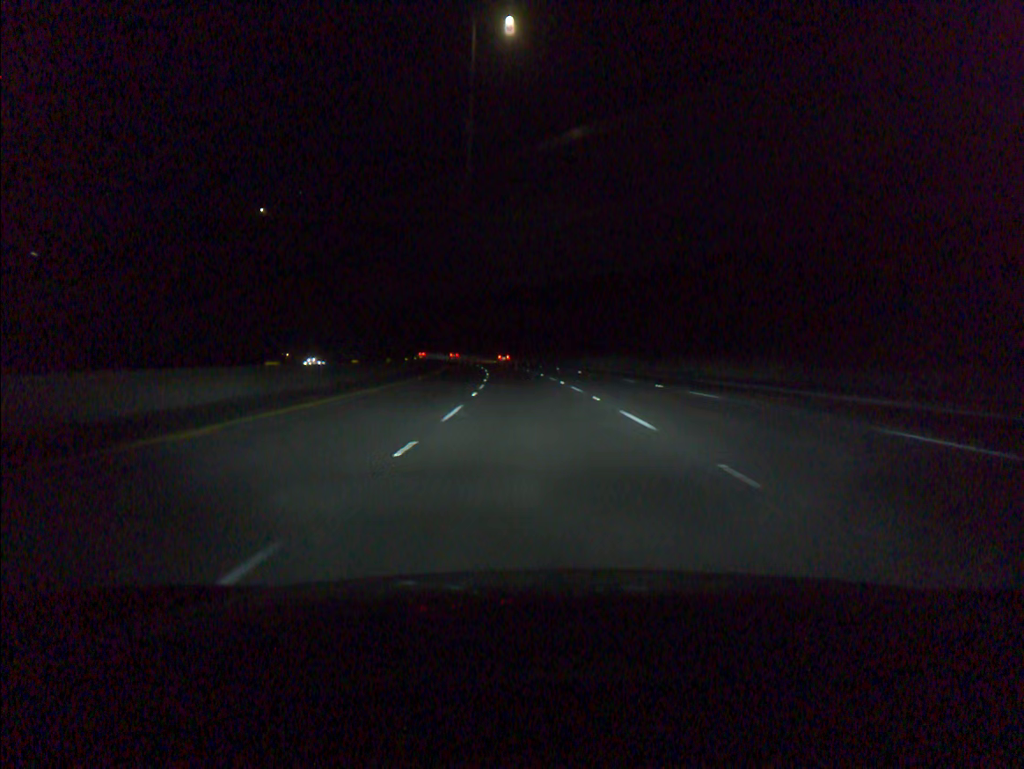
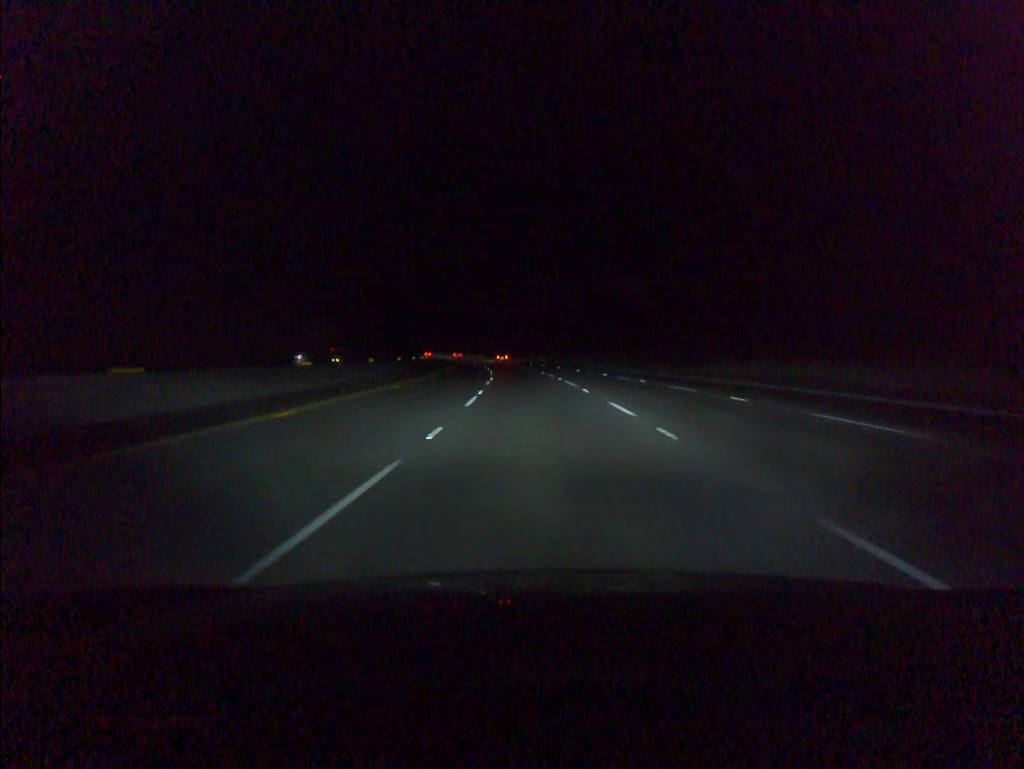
(-2.1, +54.7) m; -4°
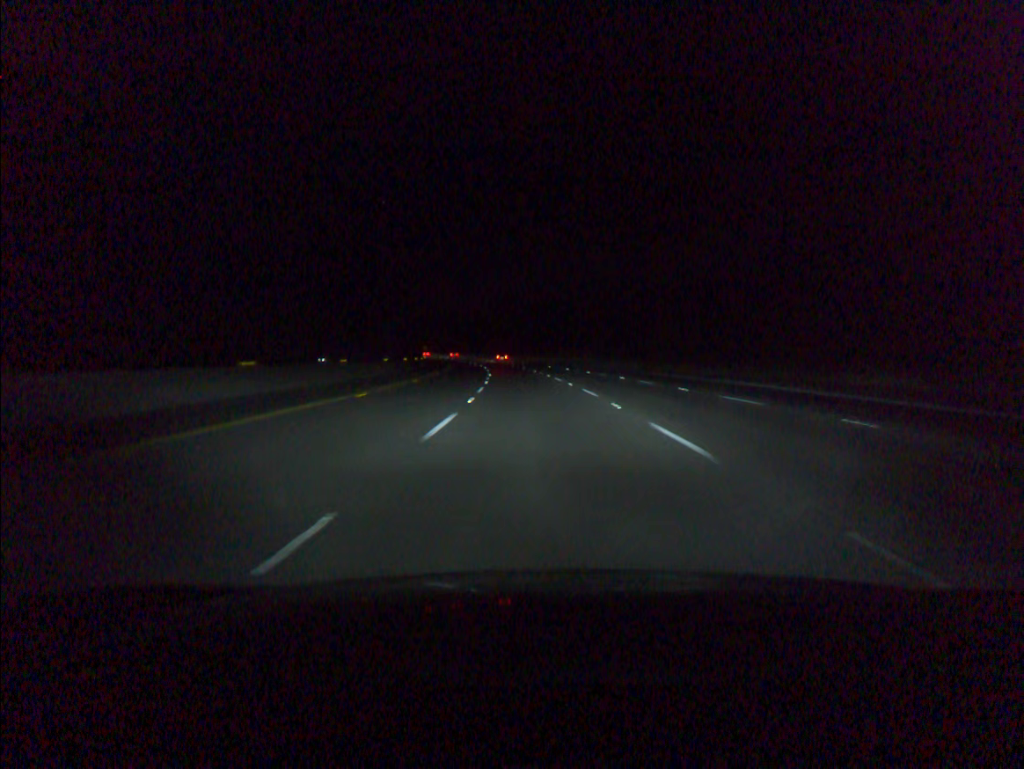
(-0.7, +36.5) m; -2°
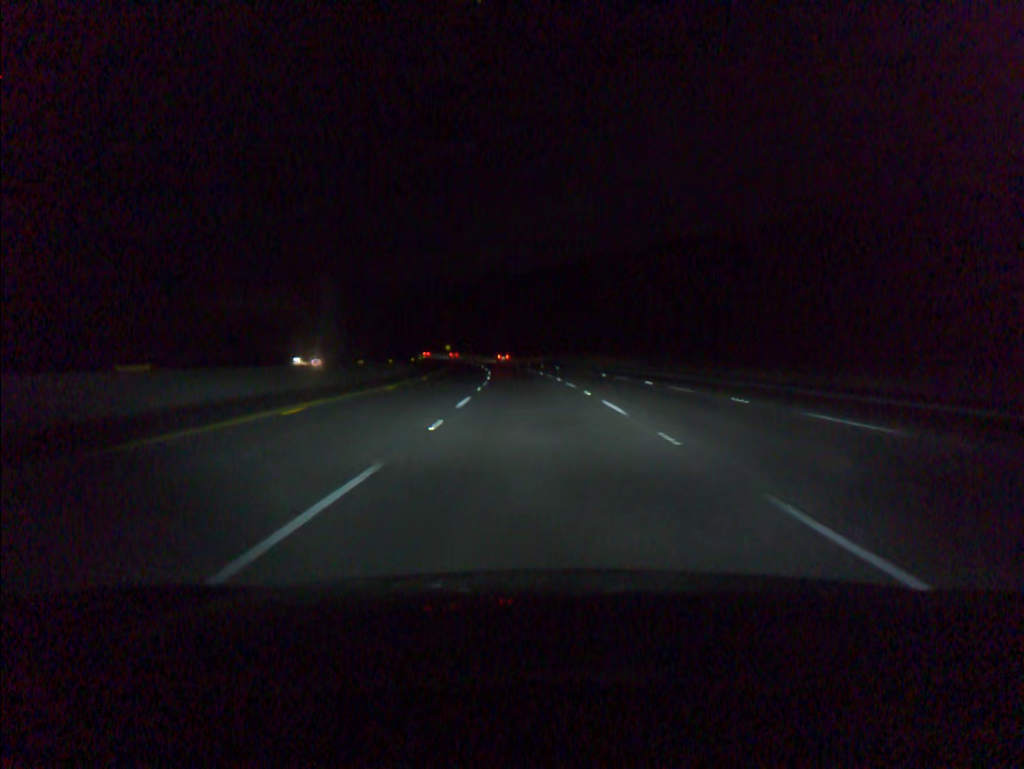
(-0.7, +36.5) m; -2°
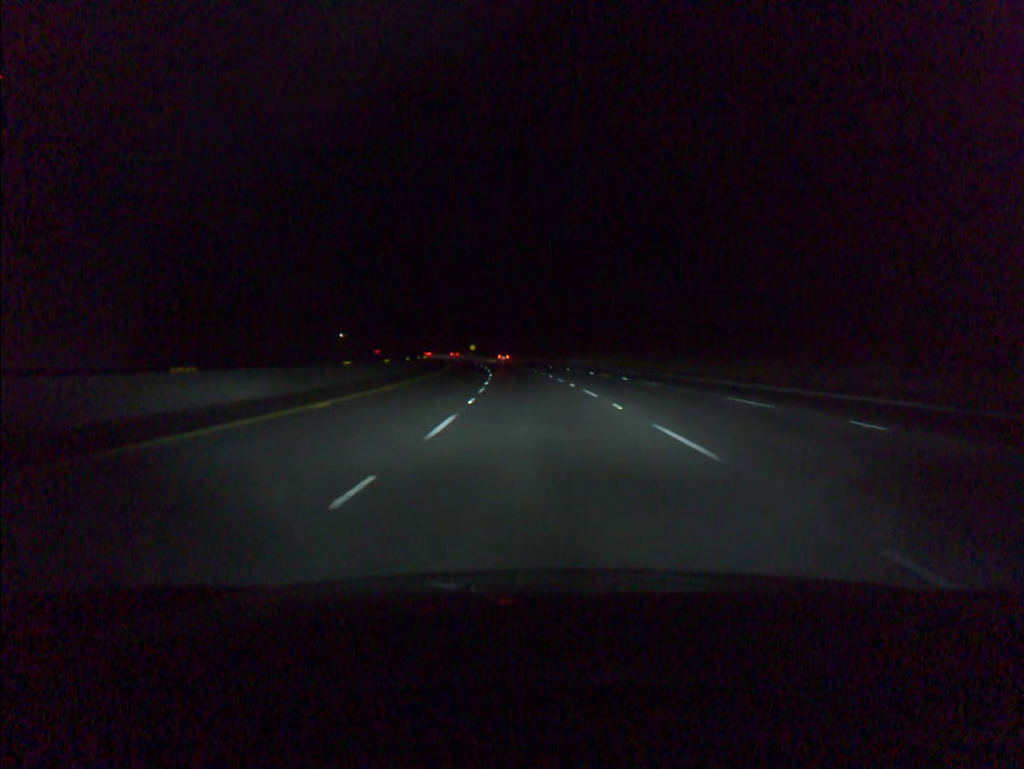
(-0.9, +36.5) m; -3°
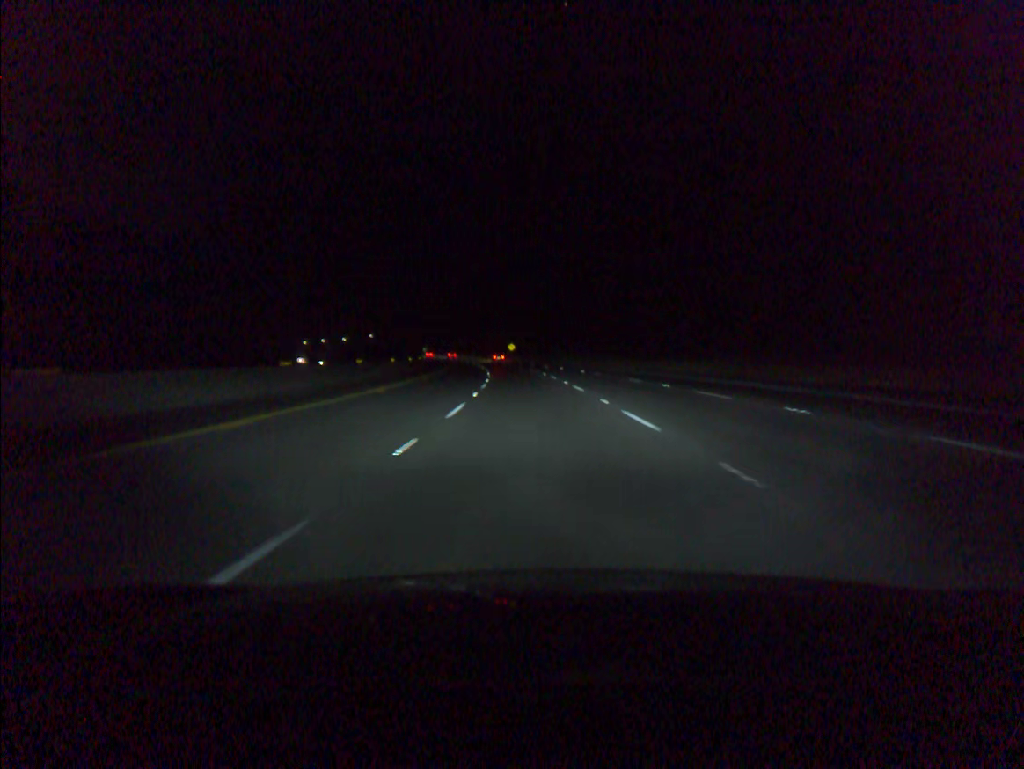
(-1.6, +54.9) m; -4°
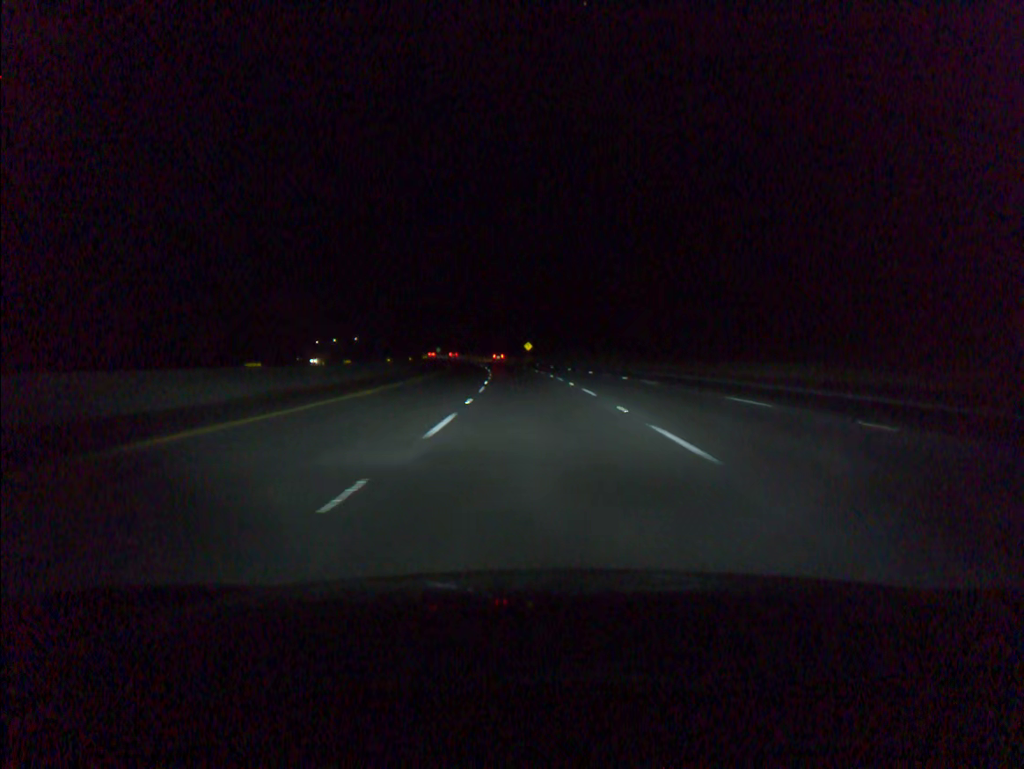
(-0.2, +18.3) m; -1°
